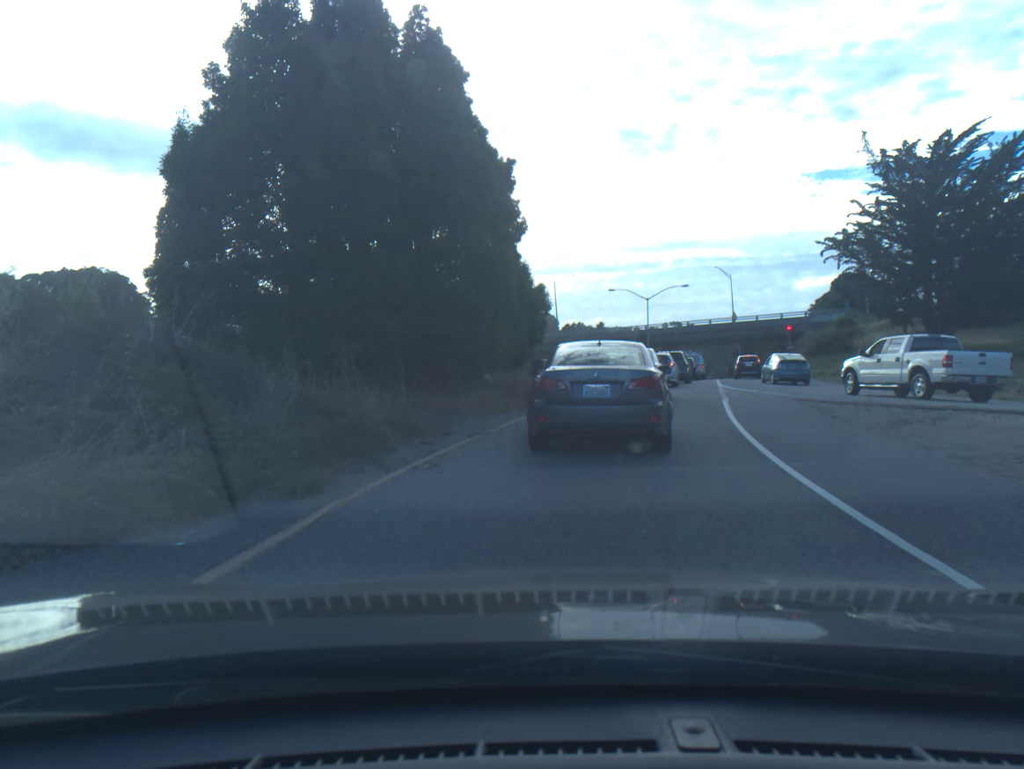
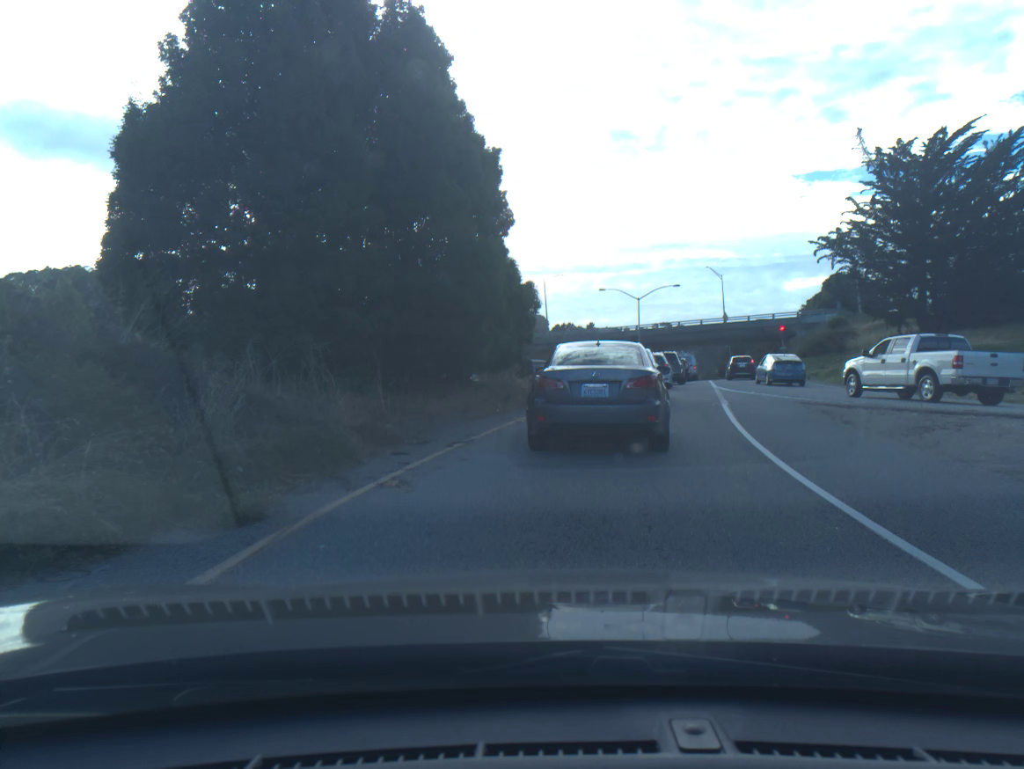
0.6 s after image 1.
(0.0, +1.2) m; +2°
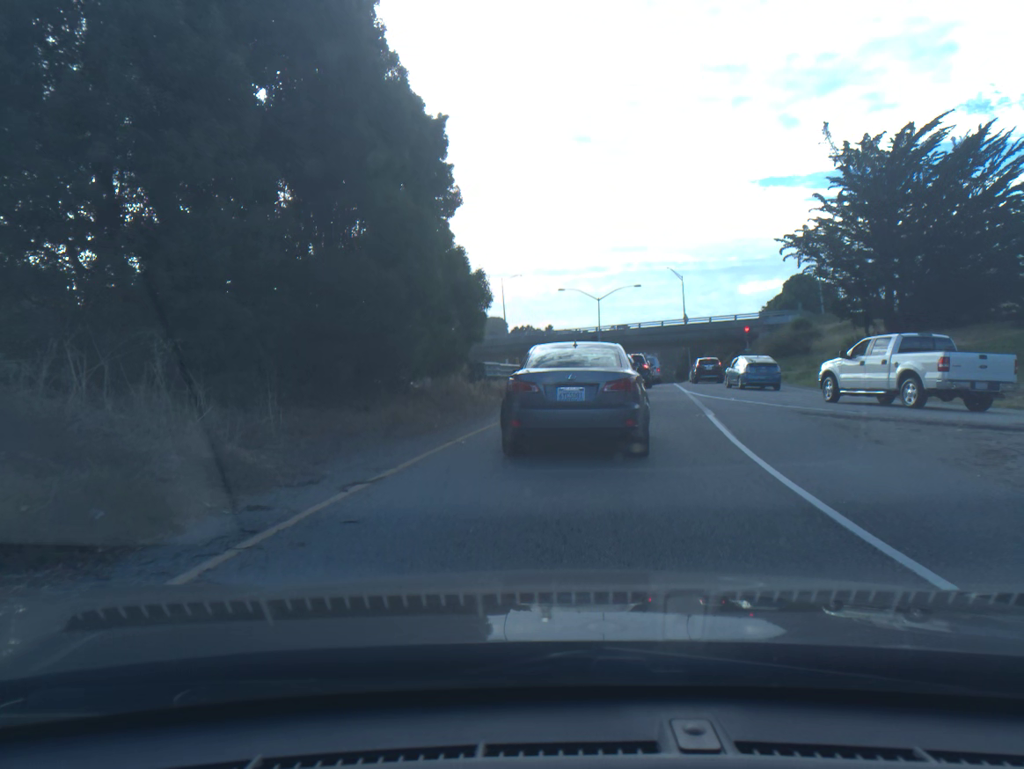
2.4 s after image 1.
(+0.1, +3.4) m; +3°
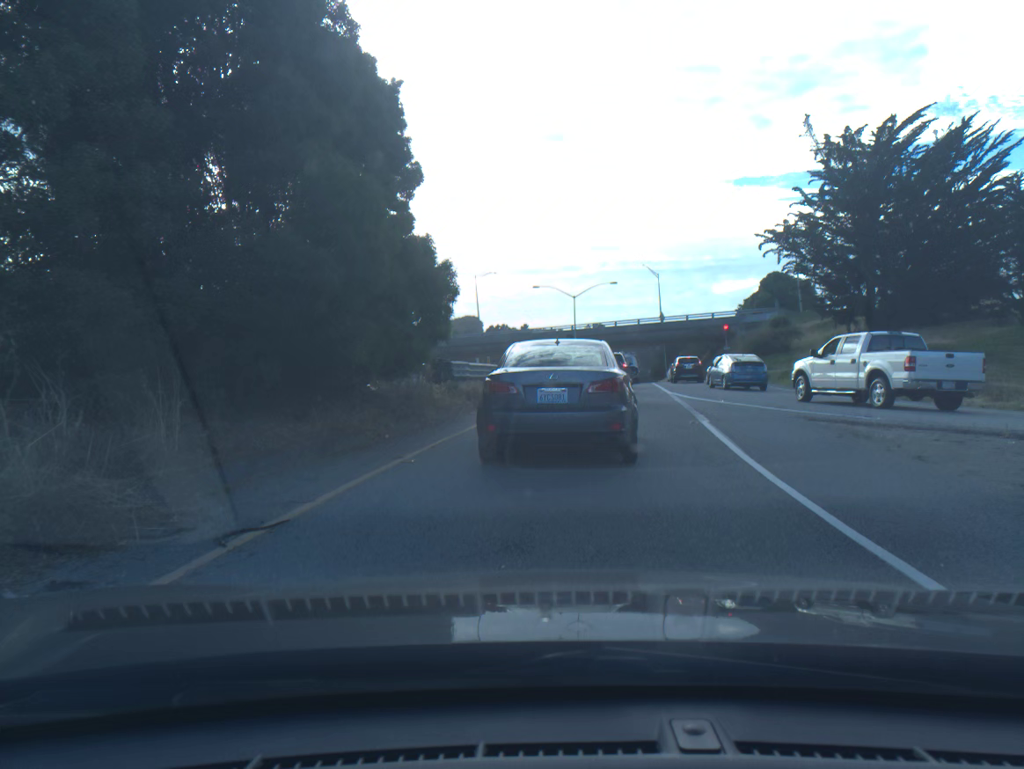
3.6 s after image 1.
(0.0, +2.1) m; +2°
